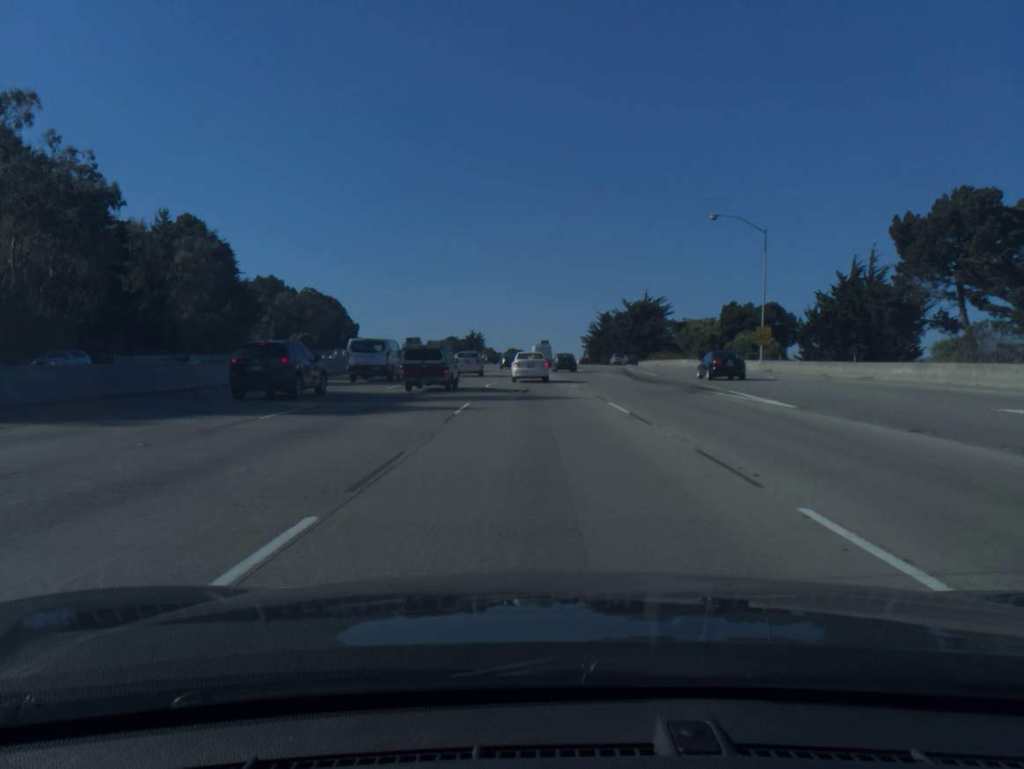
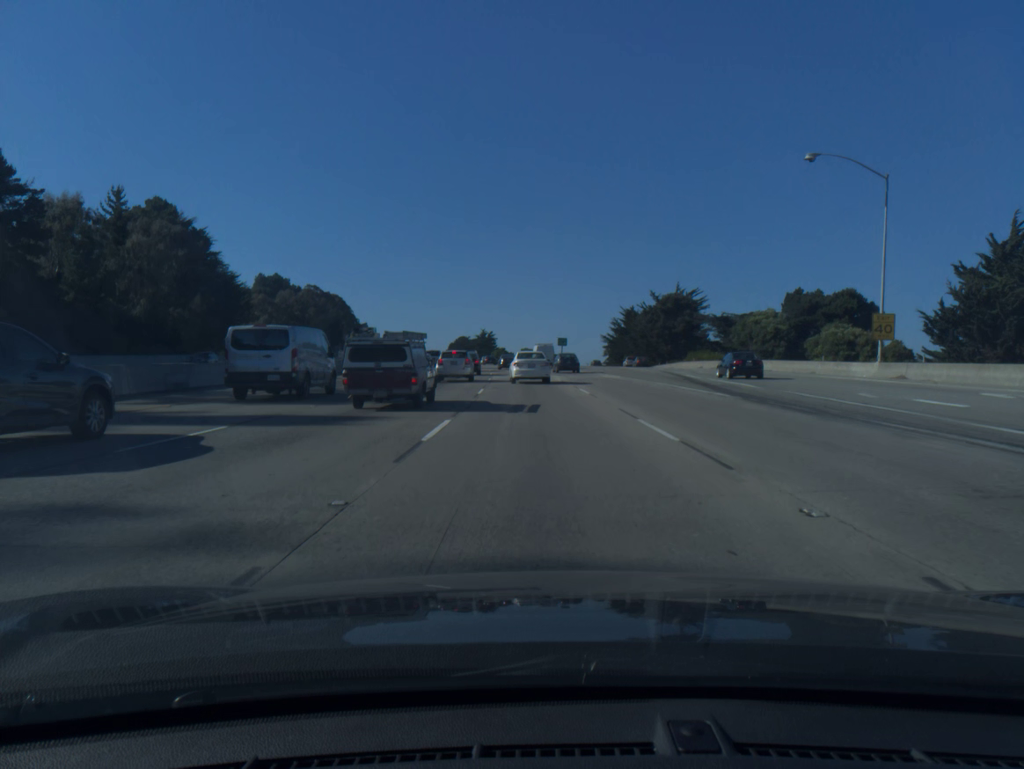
(-0.2, +20.2) m; -1°
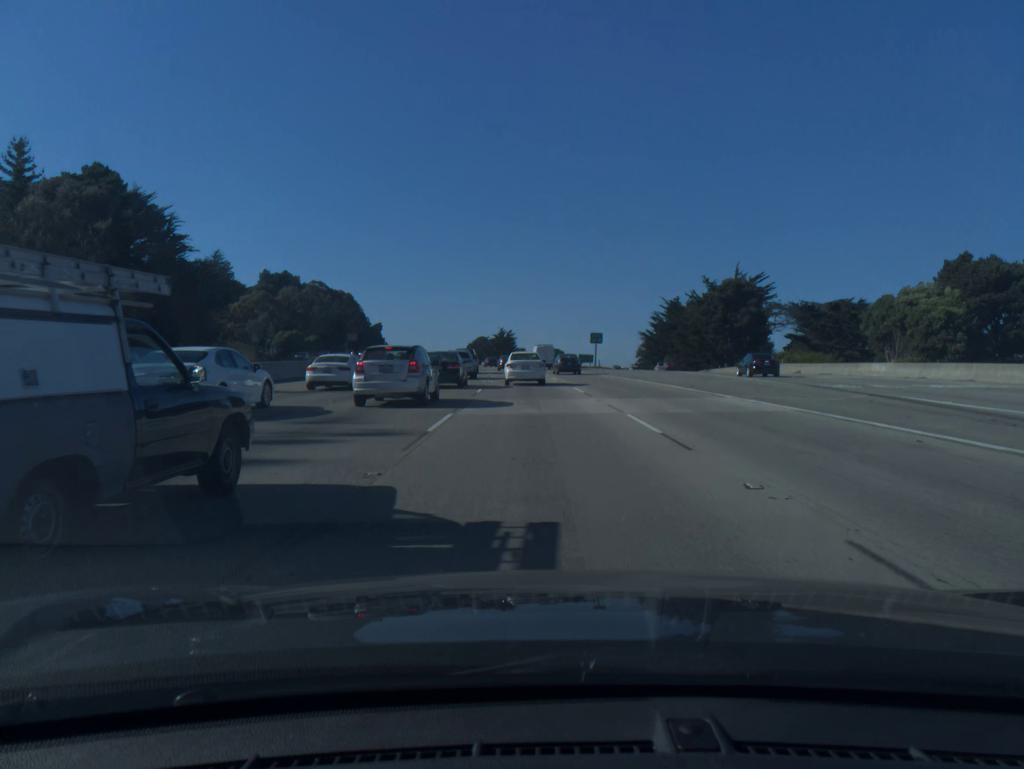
(-0.4, +28.0) m; -2°
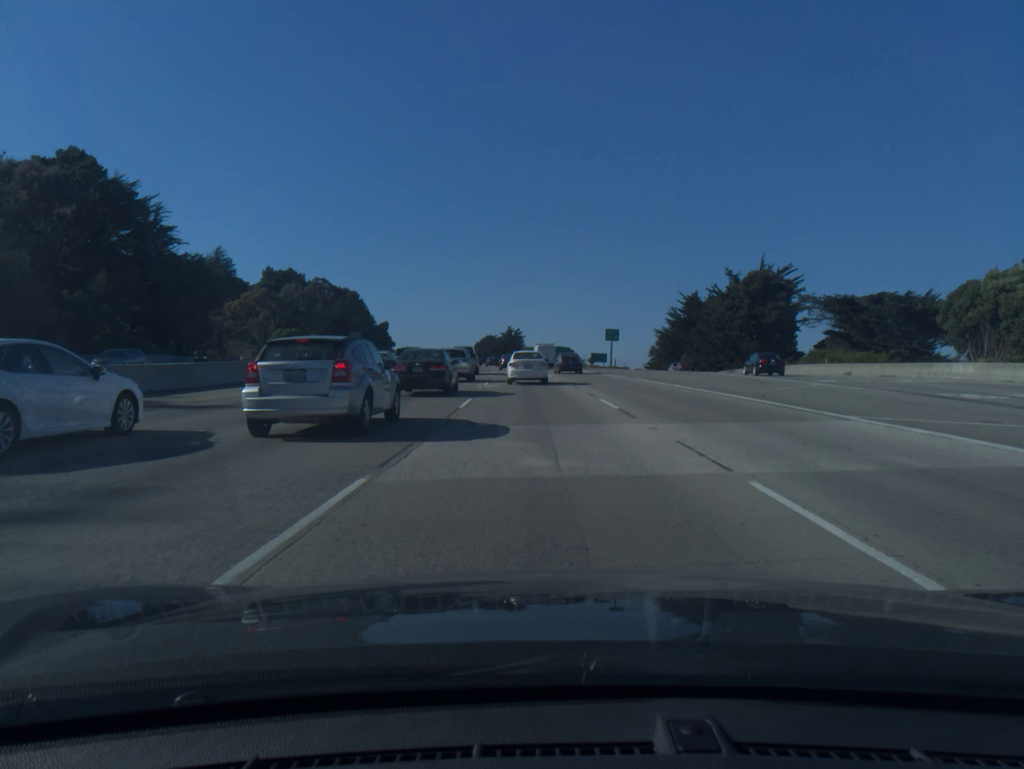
(0.0, +8.9) m; -1°
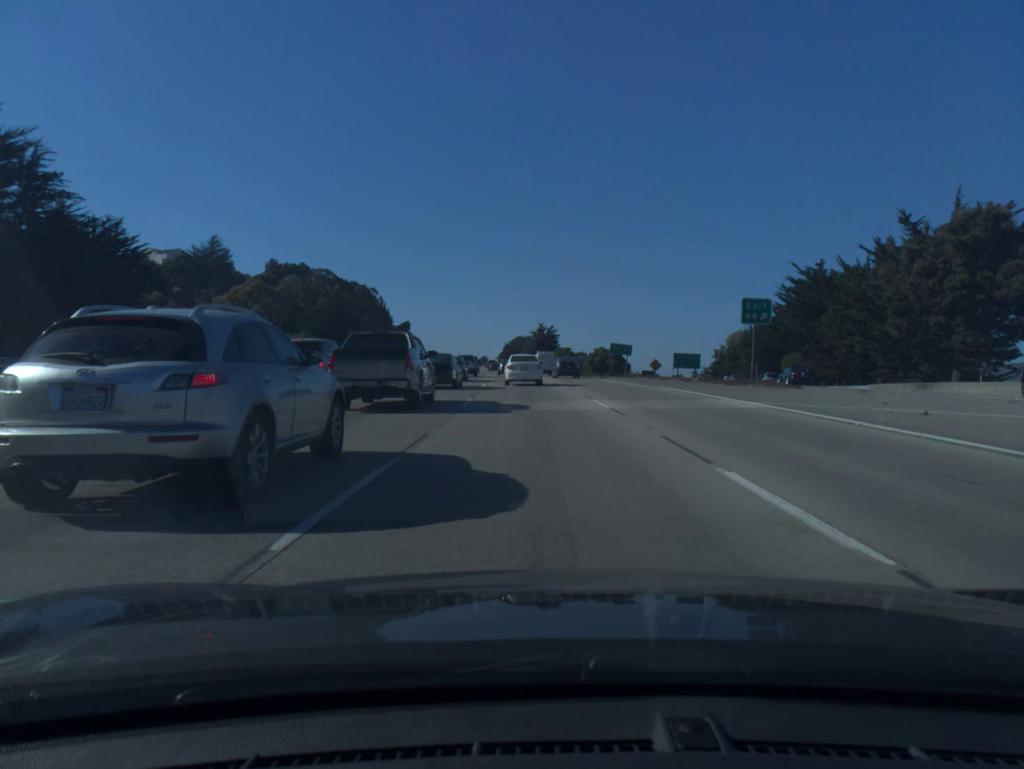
(-0.9, +42.7) m; -2°
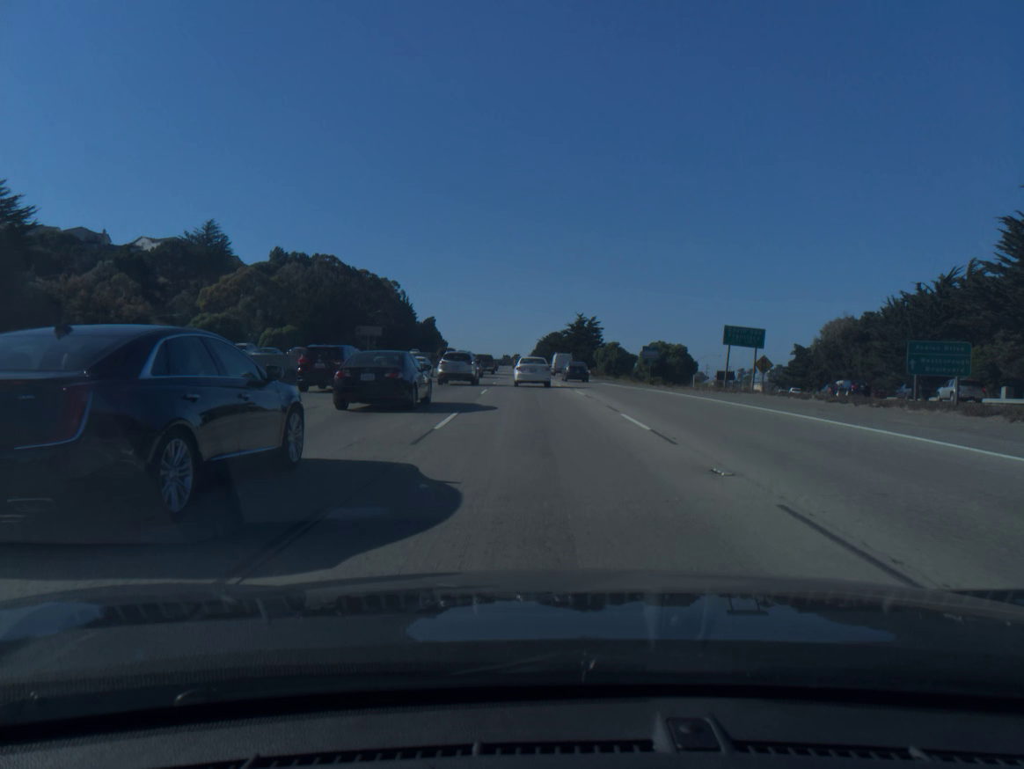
(-0.7, +35.1) m; -3°
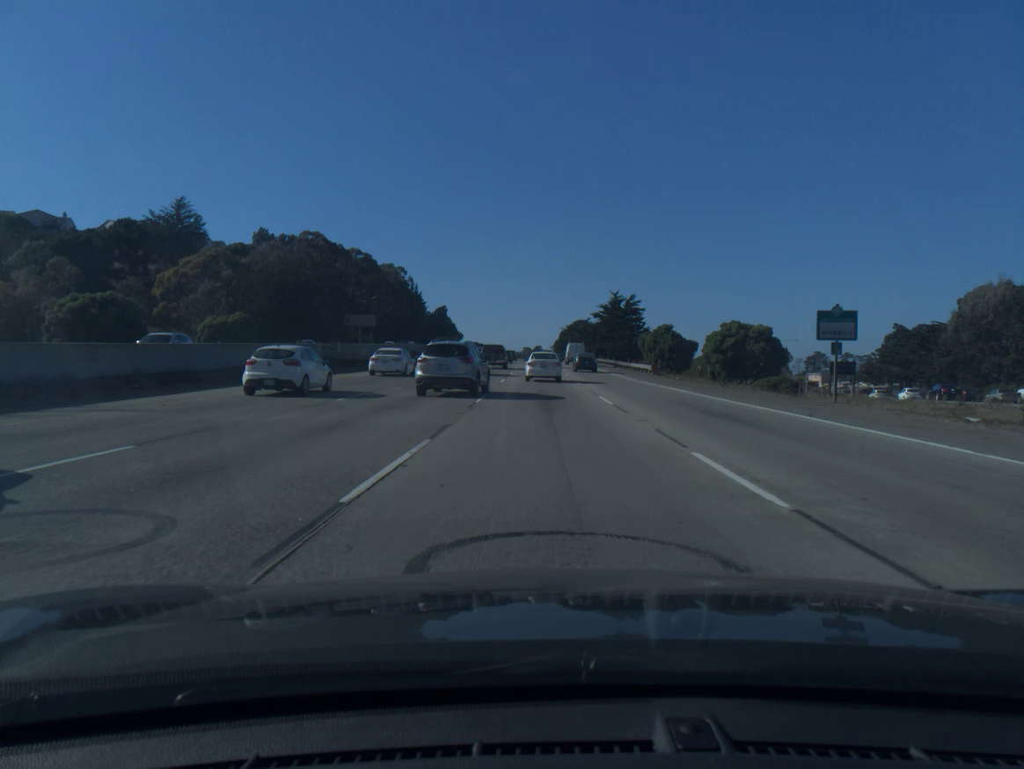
(-0.7, +36.0) m; -1°
